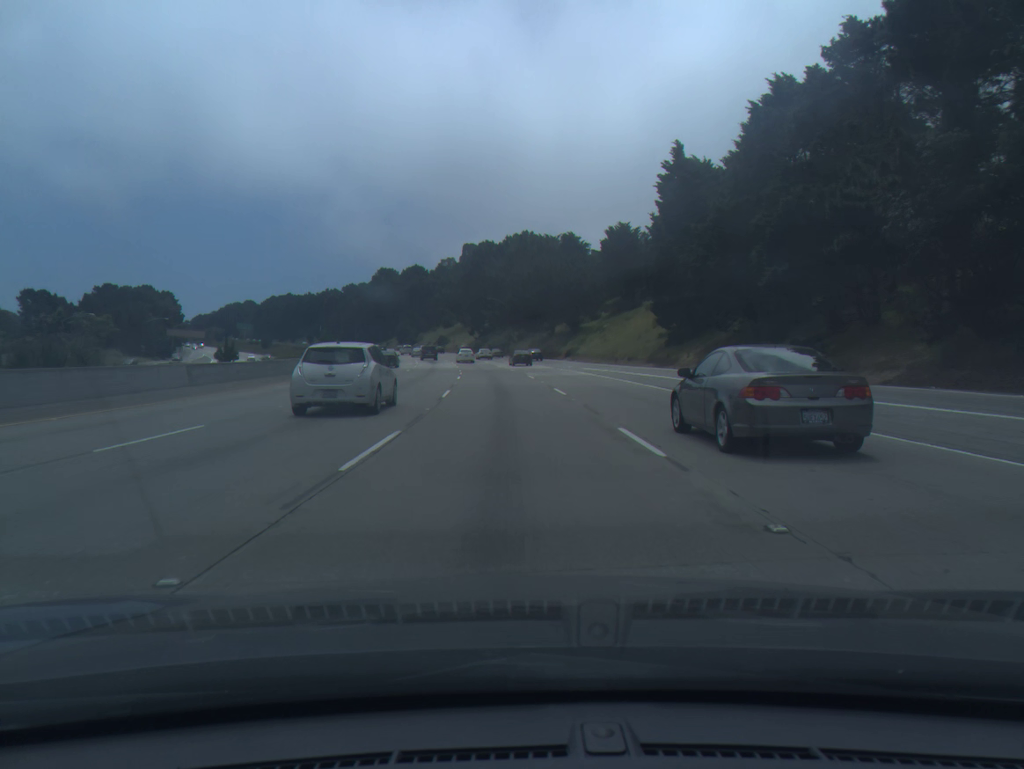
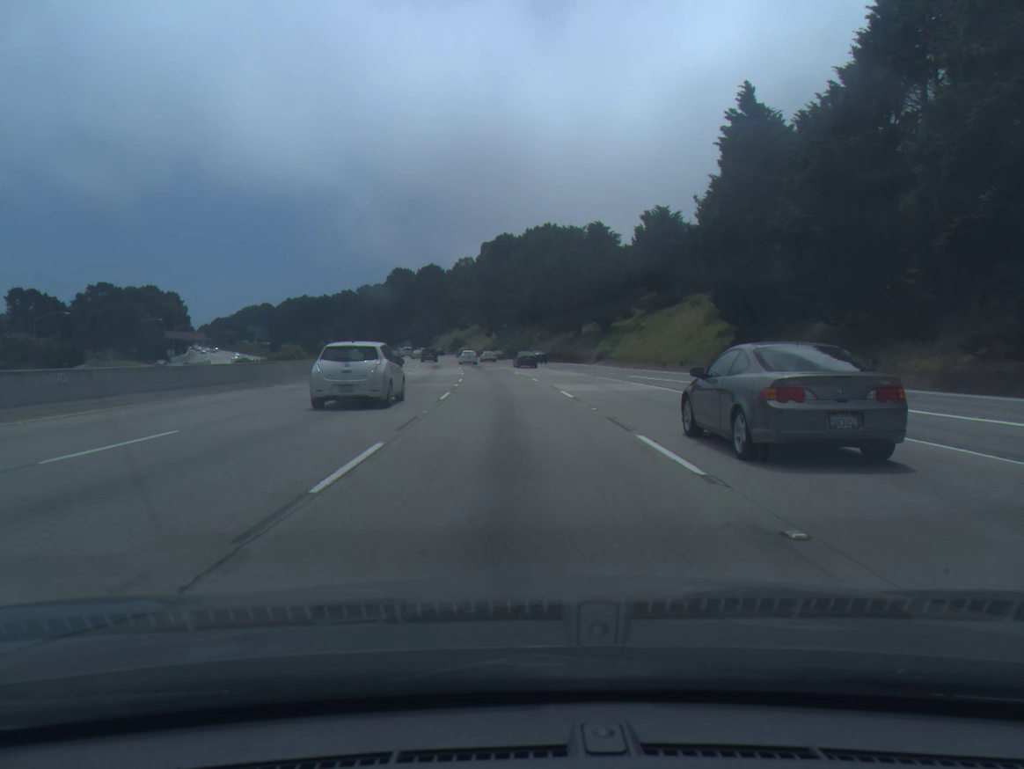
(-0.2, +16.1) m; -2°
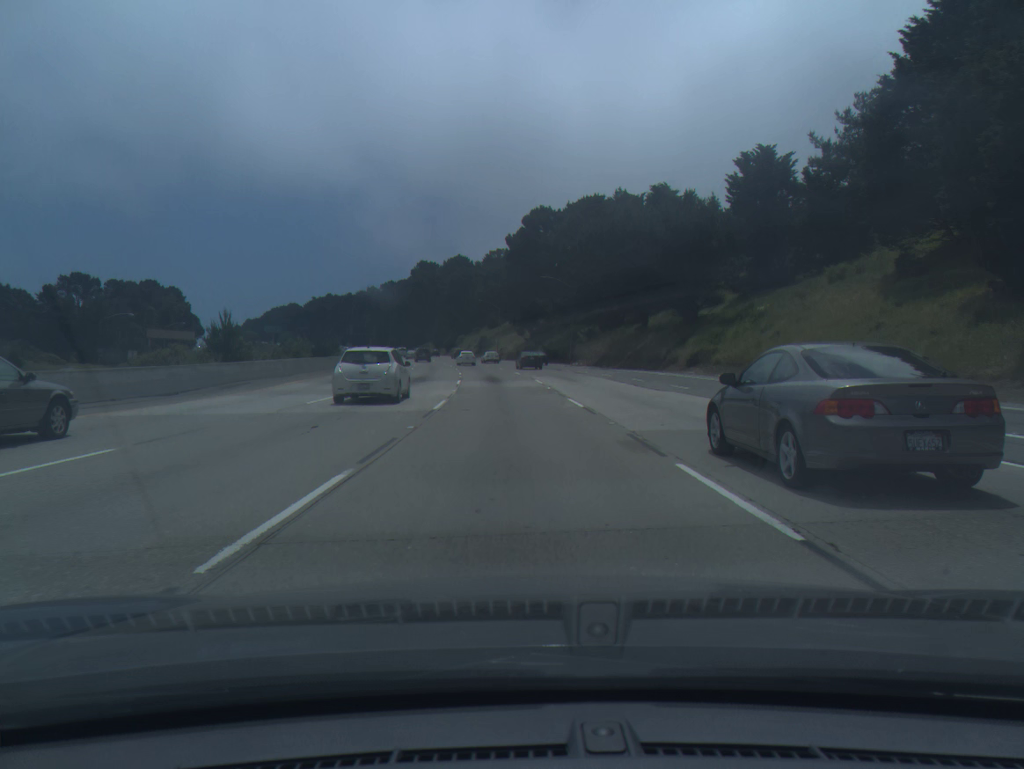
(-0.7, +31.7) m; -3°
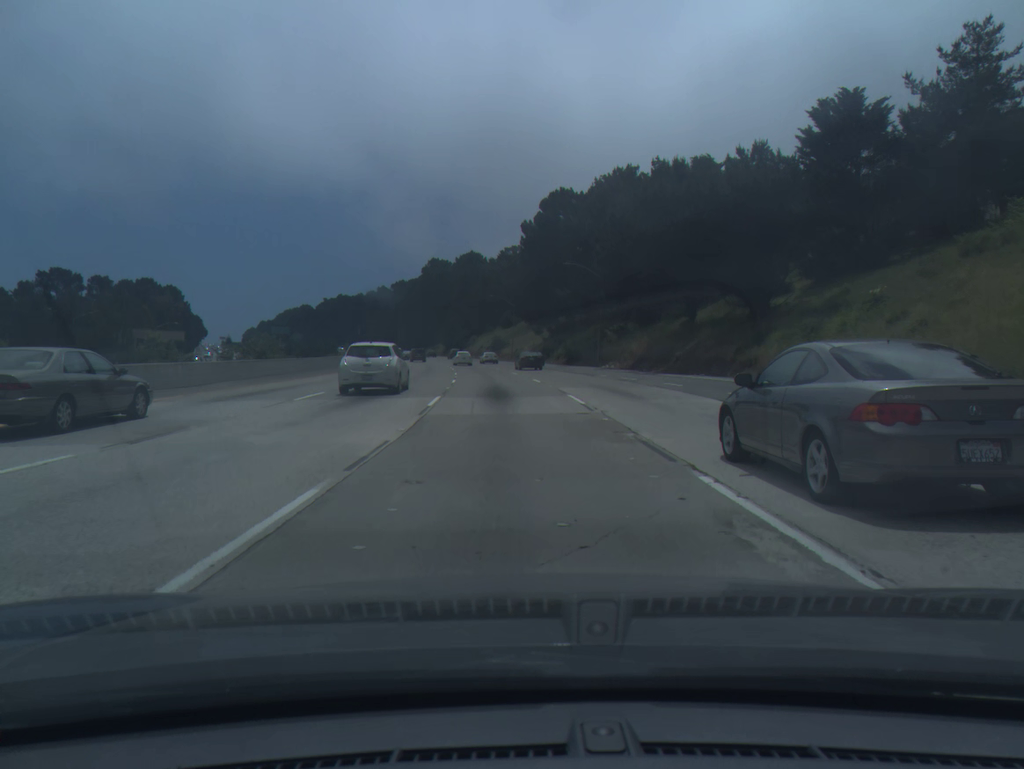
(-0.2, +15.7) m; -1°
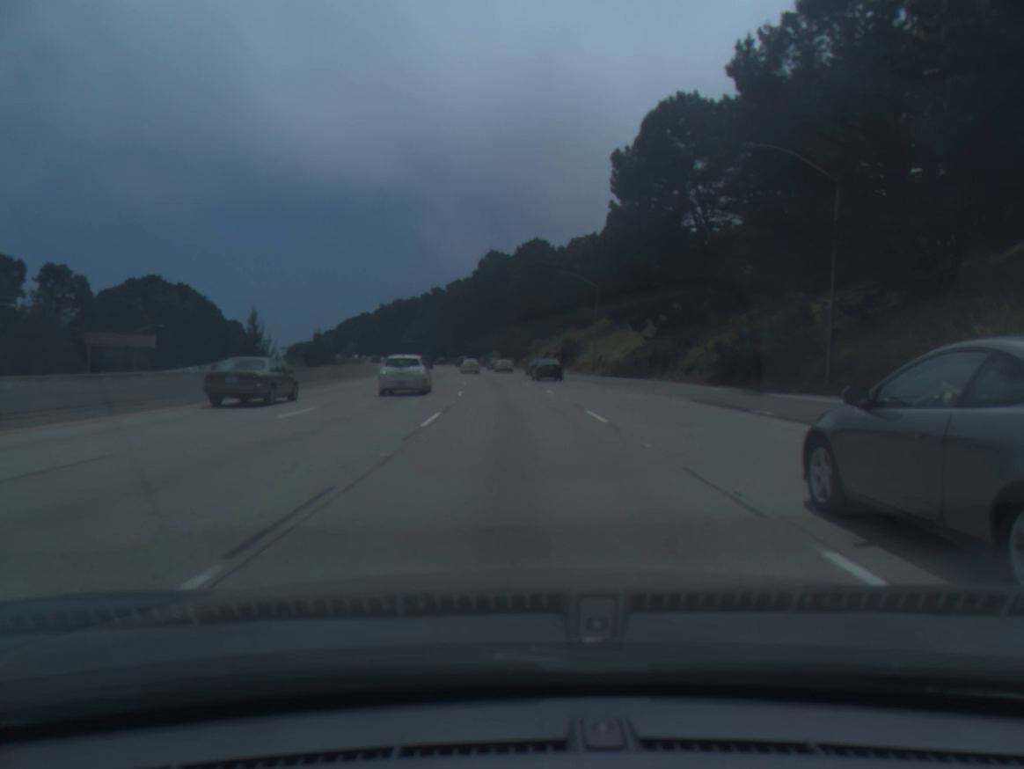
(-1.9, +46.7) m; -5°
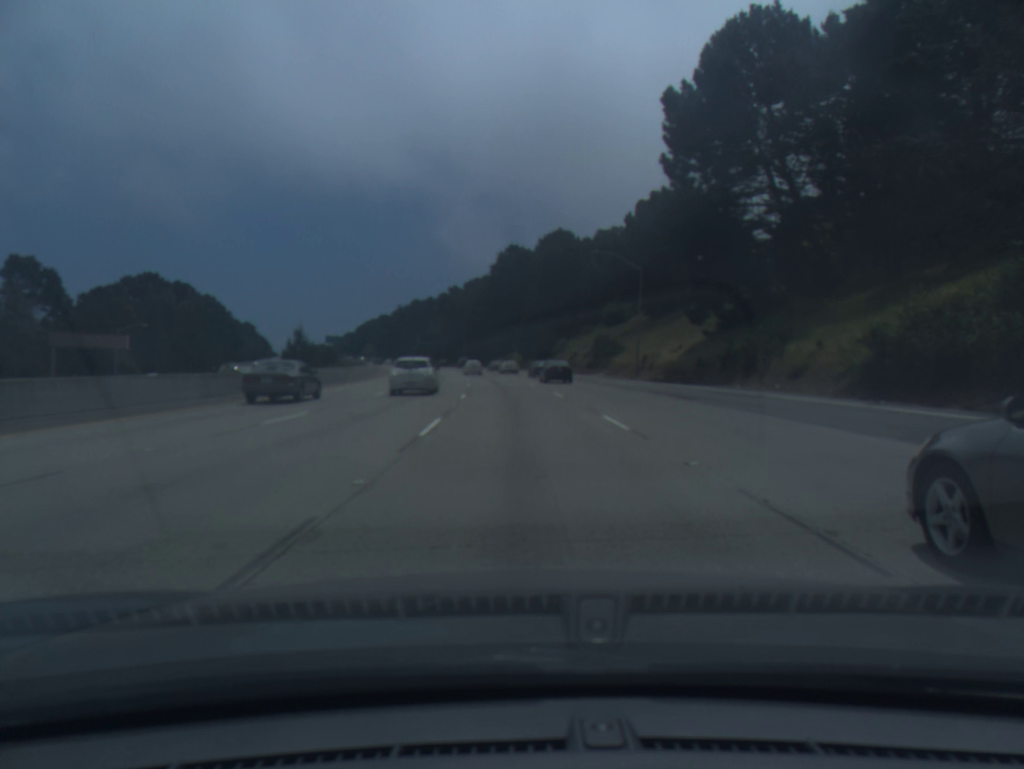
(-0.2, +16.4) m; -1°
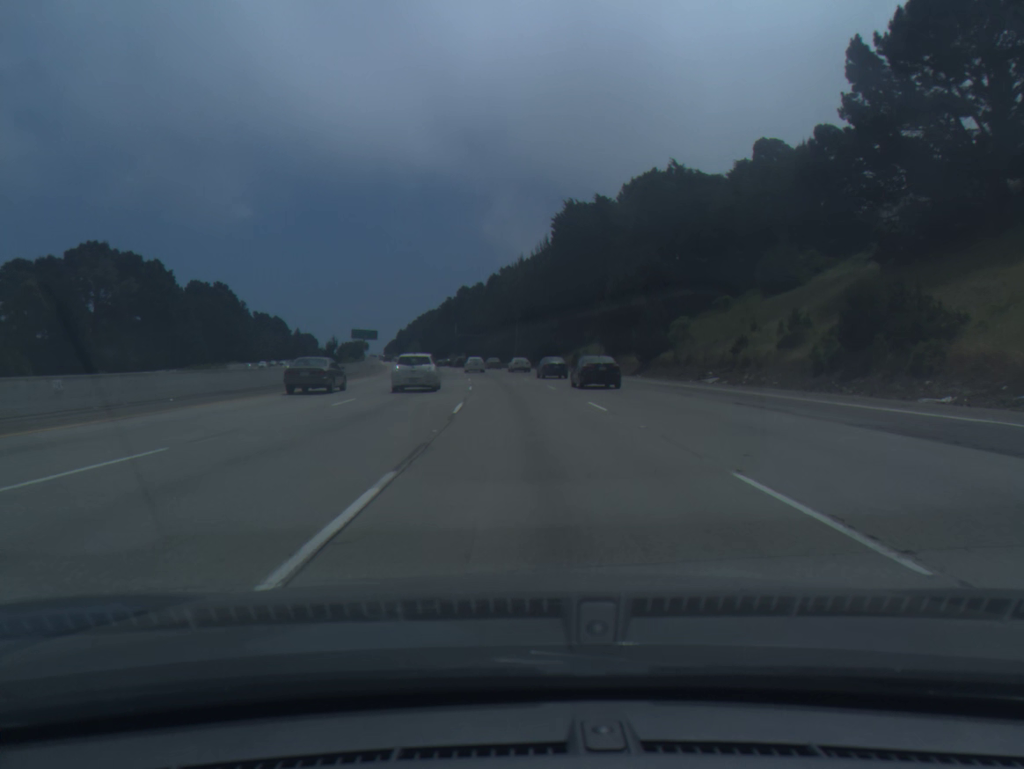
(-2.0, +53.1) m; -4°
